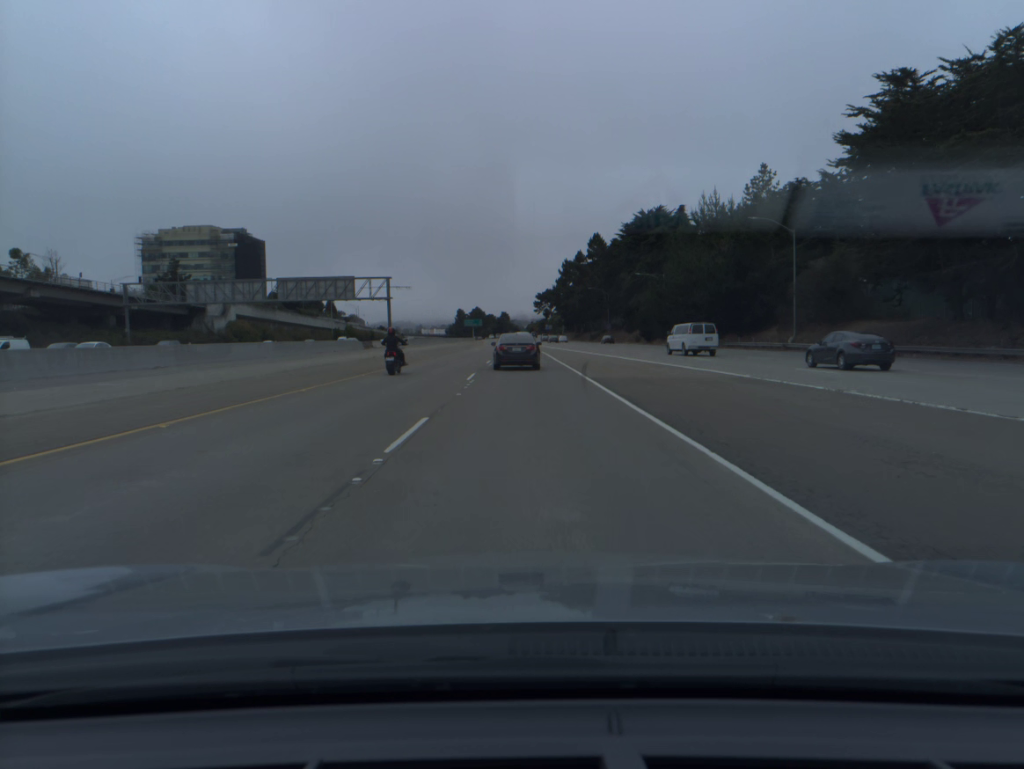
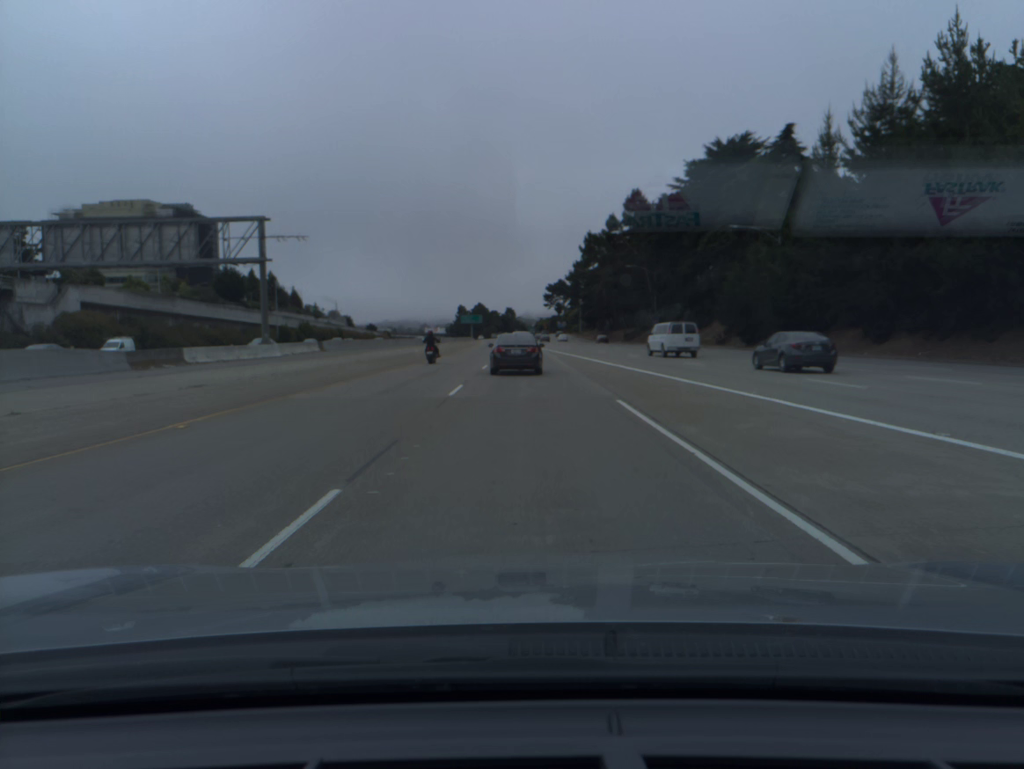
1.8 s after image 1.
(-0.2, +50.3) m; 0°
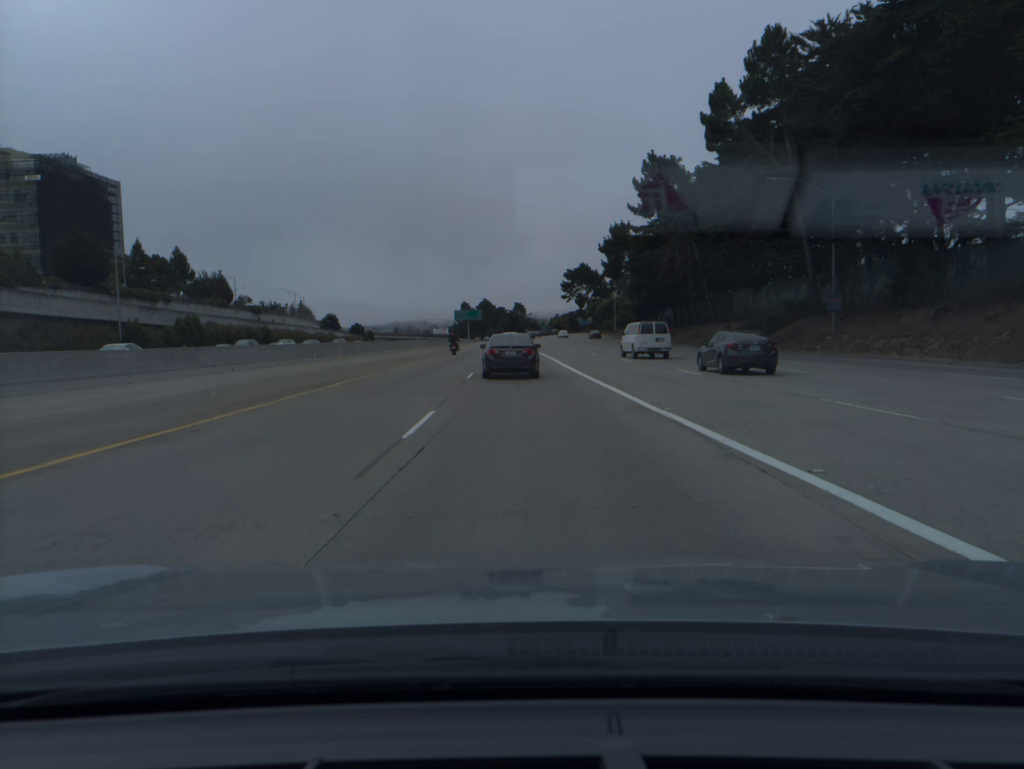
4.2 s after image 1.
(-0.2, +65.9) m; -1°
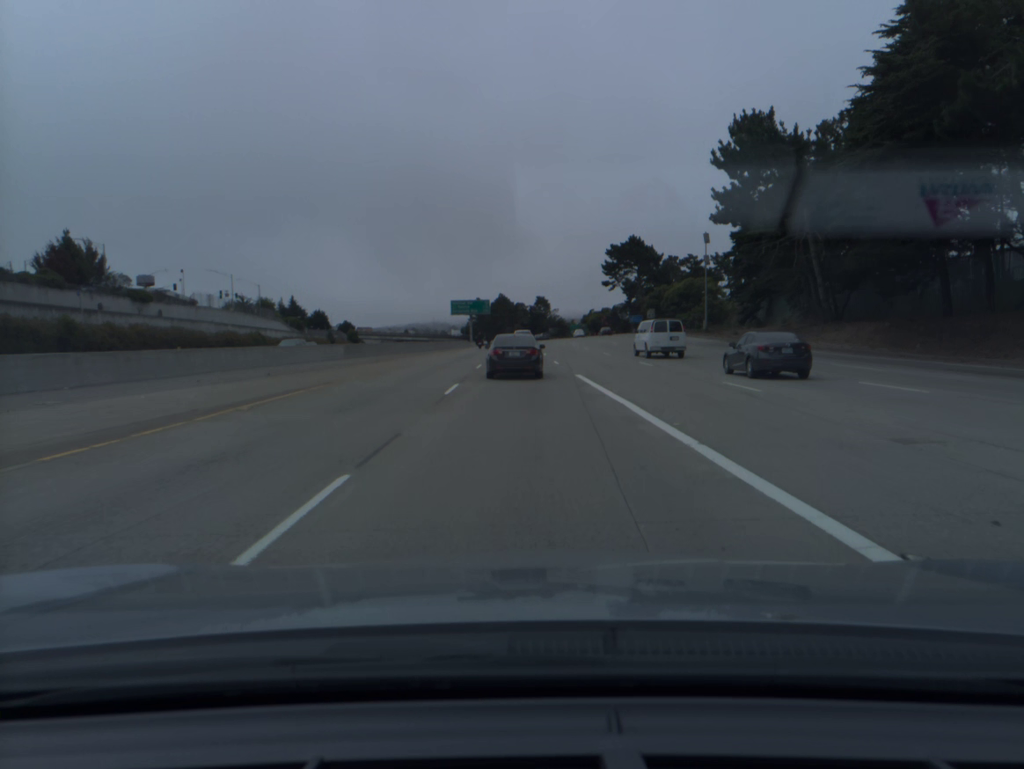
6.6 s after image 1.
(-1.1, +65.2) m; -2°
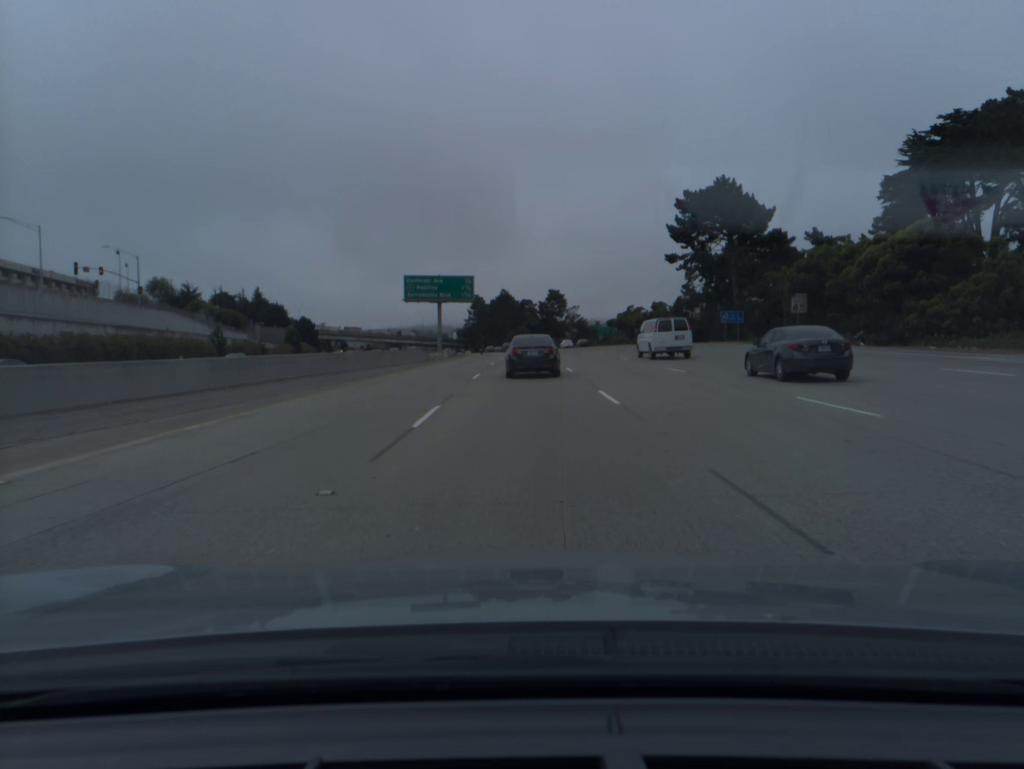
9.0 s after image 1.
(-0.4, +65.5) m; 0°
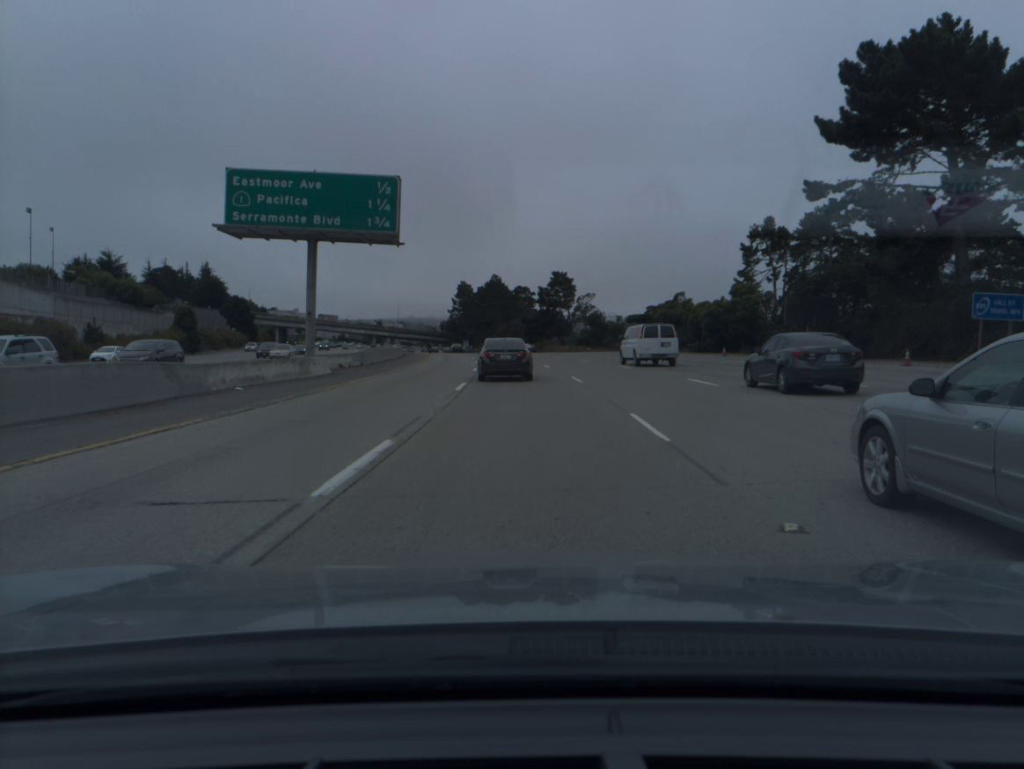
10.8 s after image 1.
(+0.2, +48.6) m; 0°
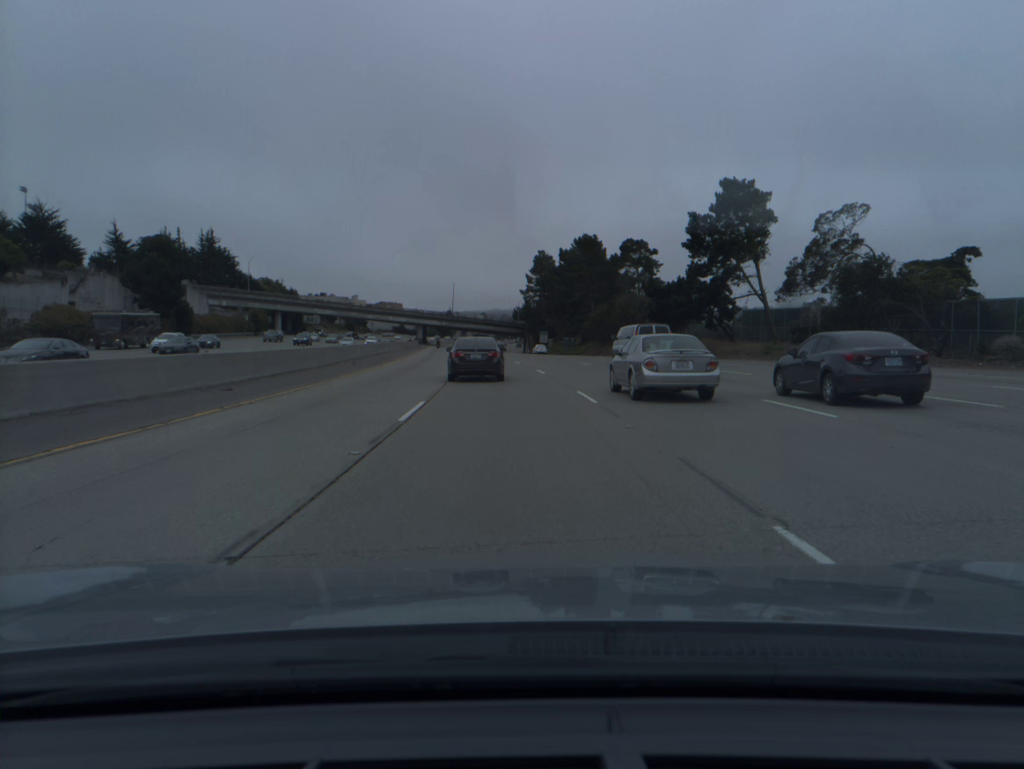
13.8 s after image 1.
(-3.5, +81.5) m; -6°
